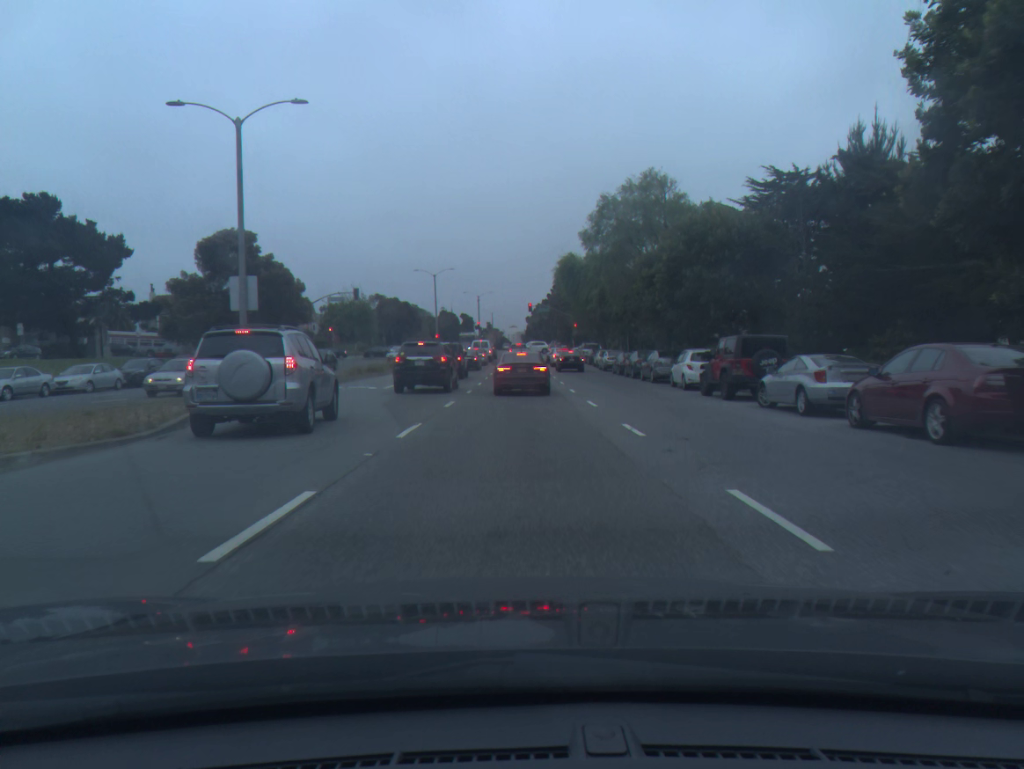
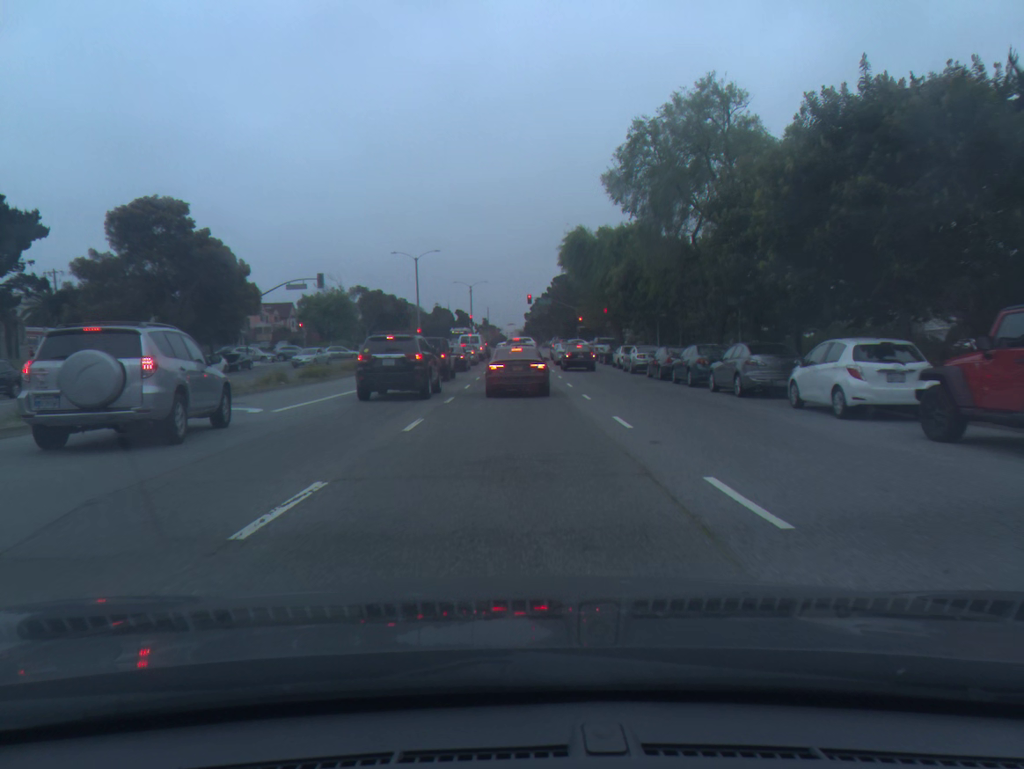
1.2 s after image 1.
(0.0, +14.1) m; 0°
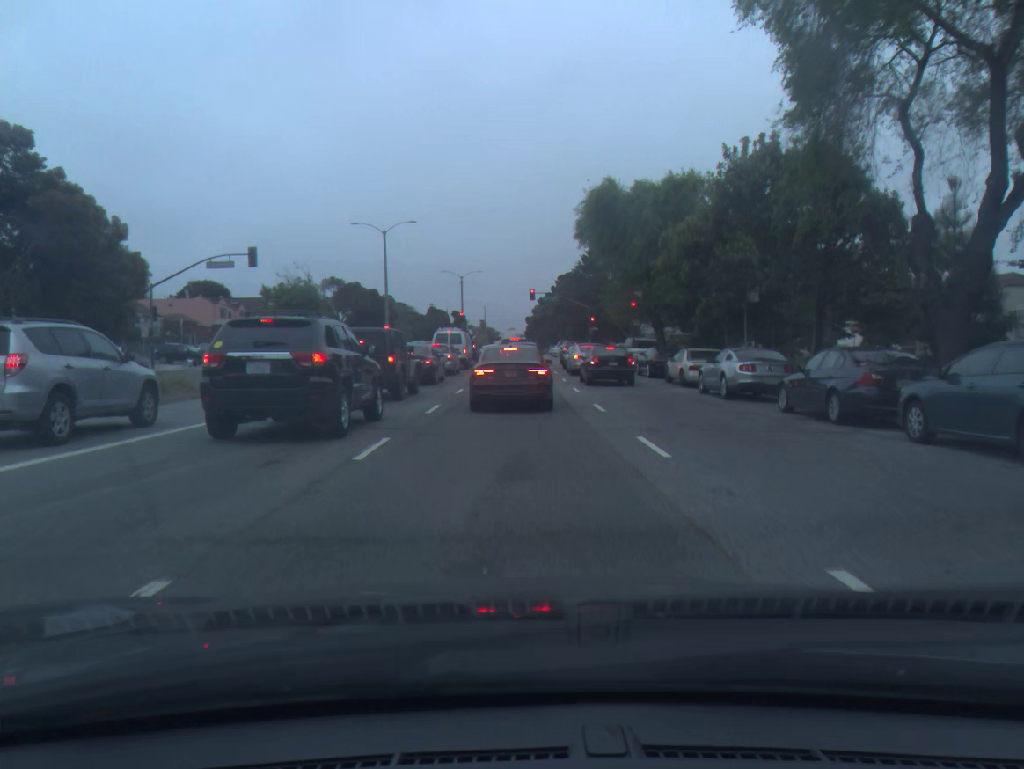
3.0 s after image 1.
(0.0, +18.1) m; 0°
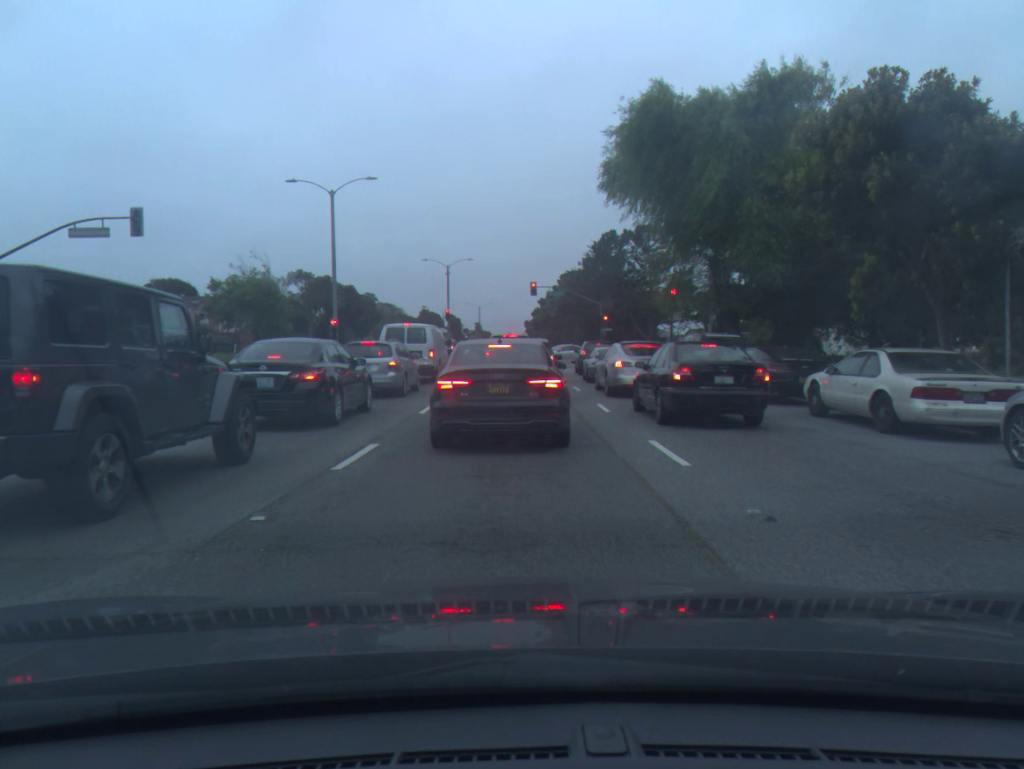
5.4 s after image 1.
(0.0, +15.9) m; 0°
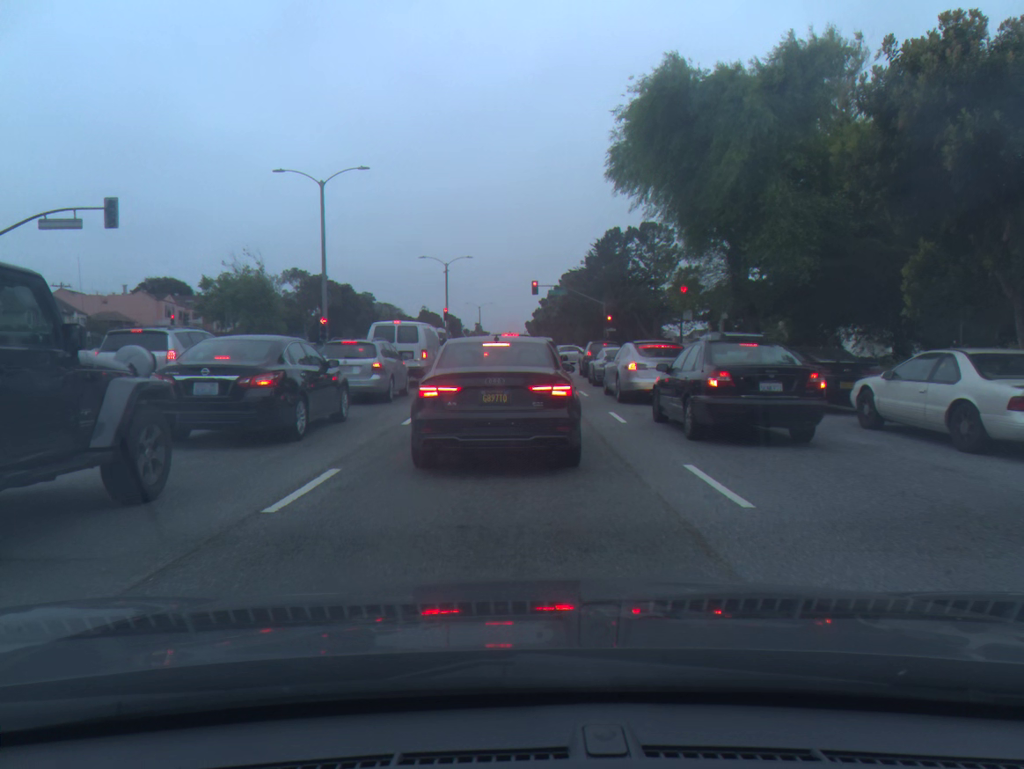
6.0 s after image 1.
(0.0, +2.4) m; 0°
